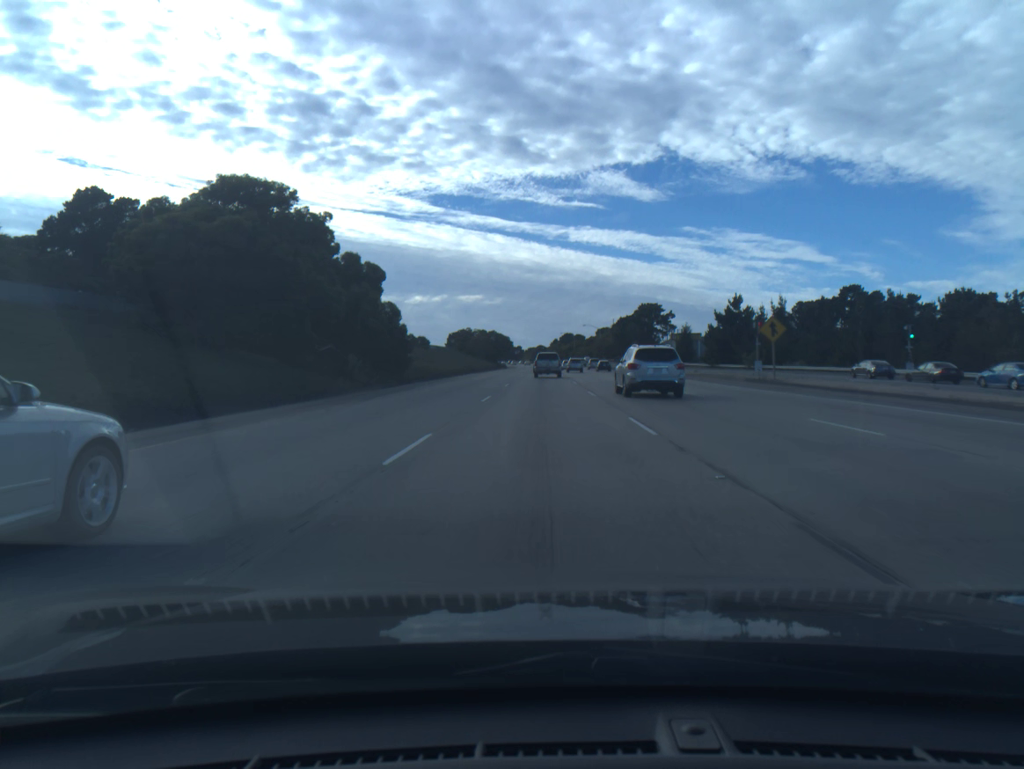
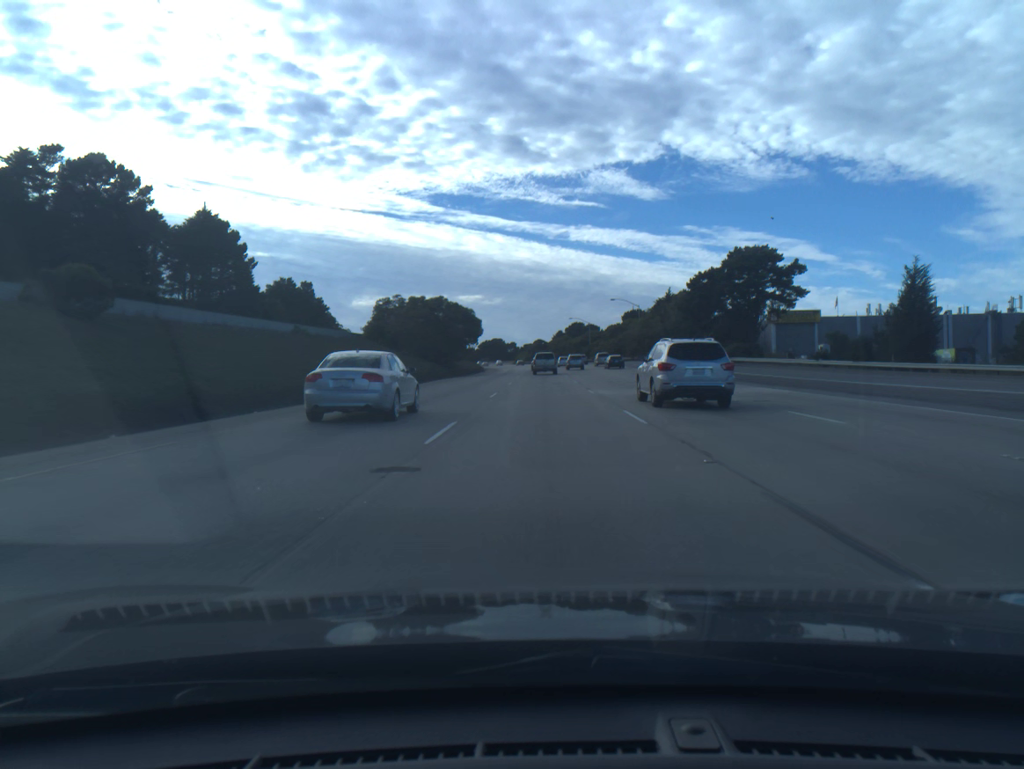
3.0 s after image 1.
(0.0, +85.4) m; 0°
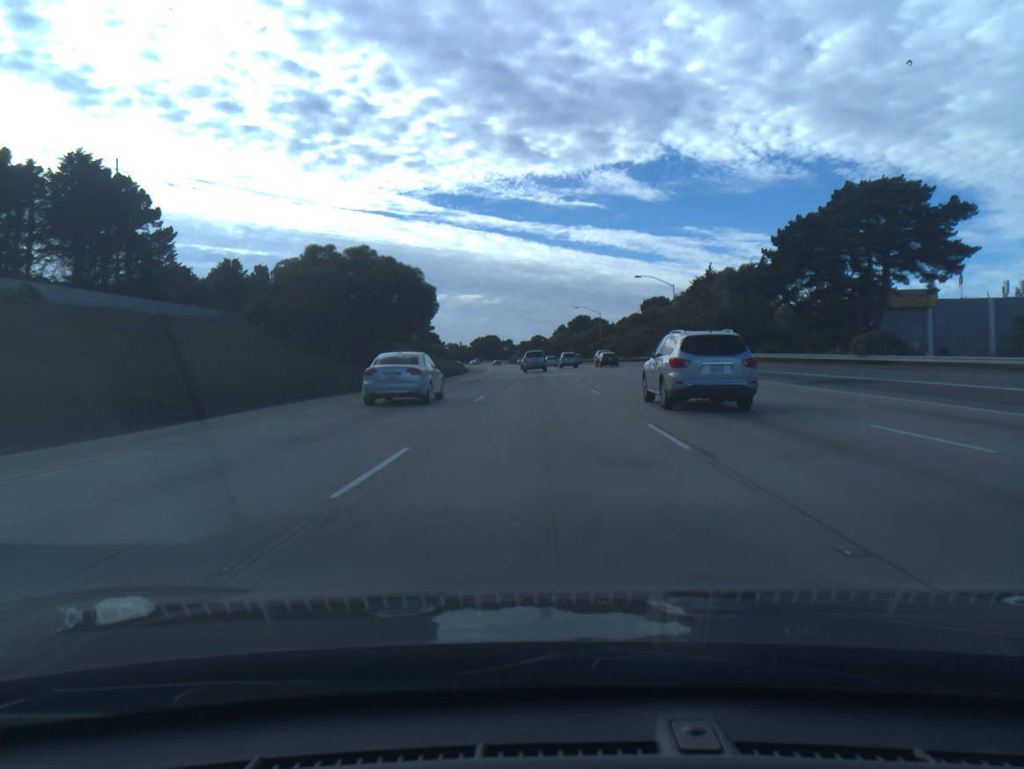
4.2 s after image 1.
(0.0, +34.0) m; 0°
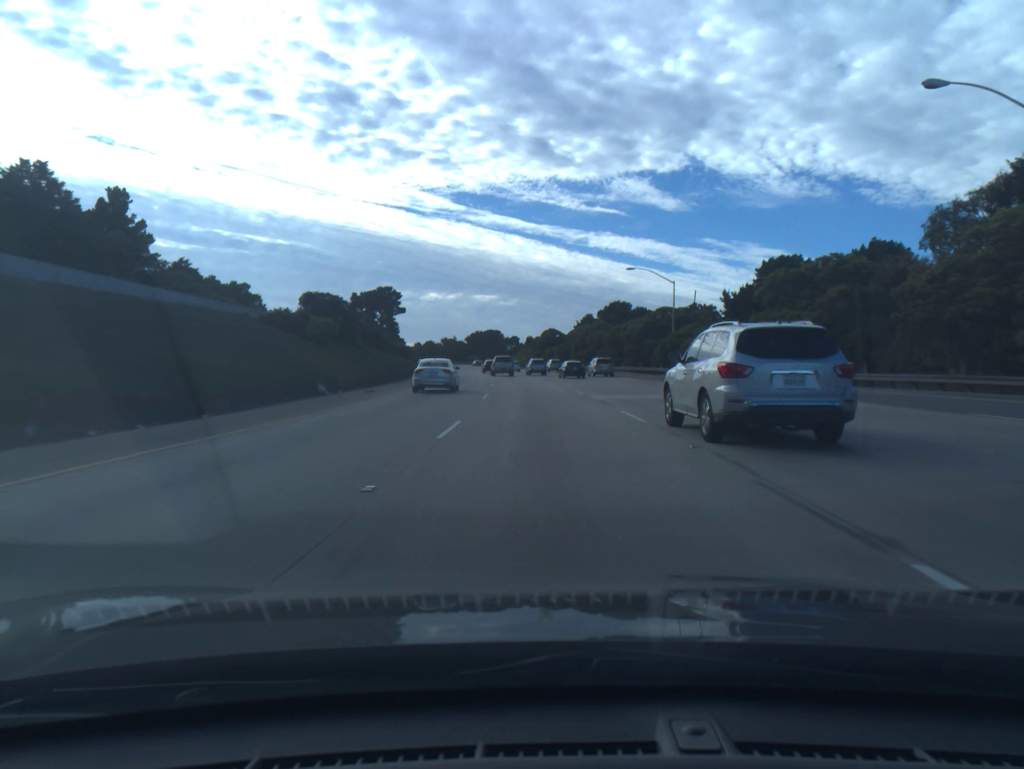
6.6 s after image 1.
(-0.5, +67.7) m; -1°
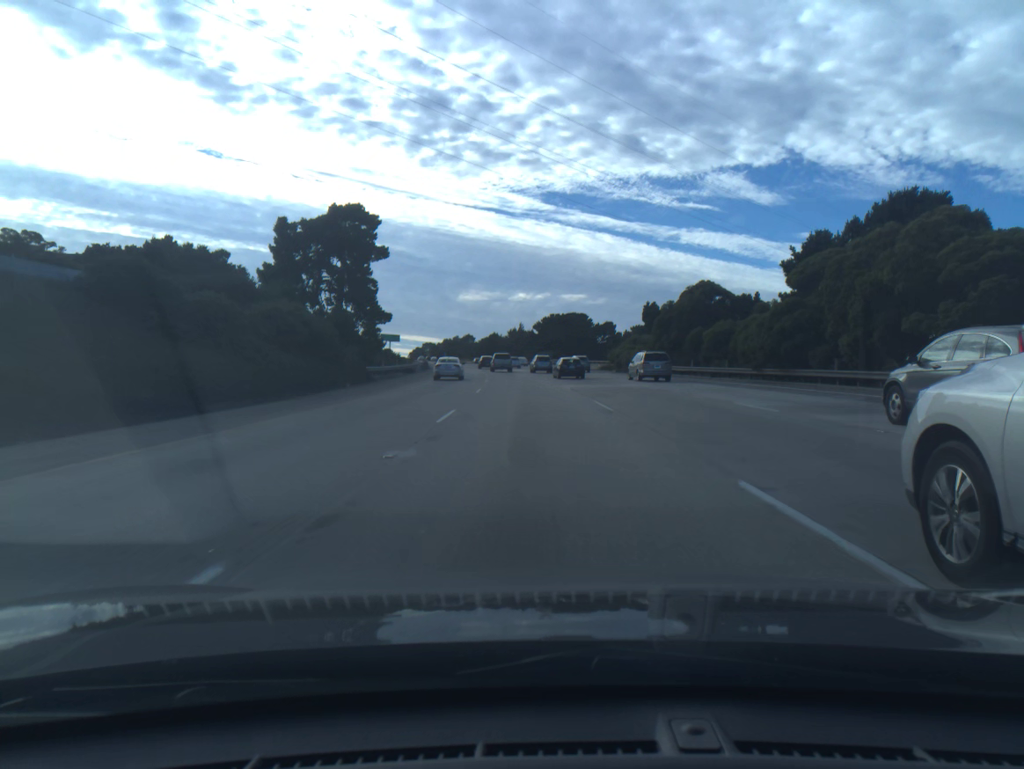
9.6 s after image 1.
(-4.0, +84.7) m; -6°
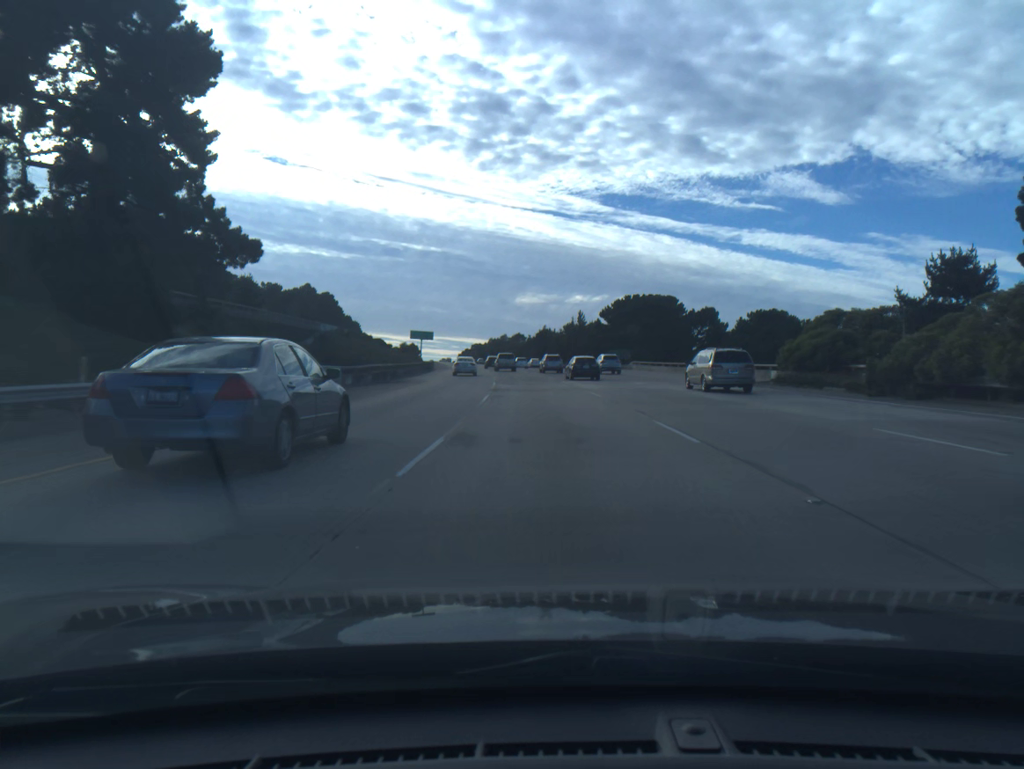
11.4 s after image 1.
(-2.0, +50.9) m; -4°
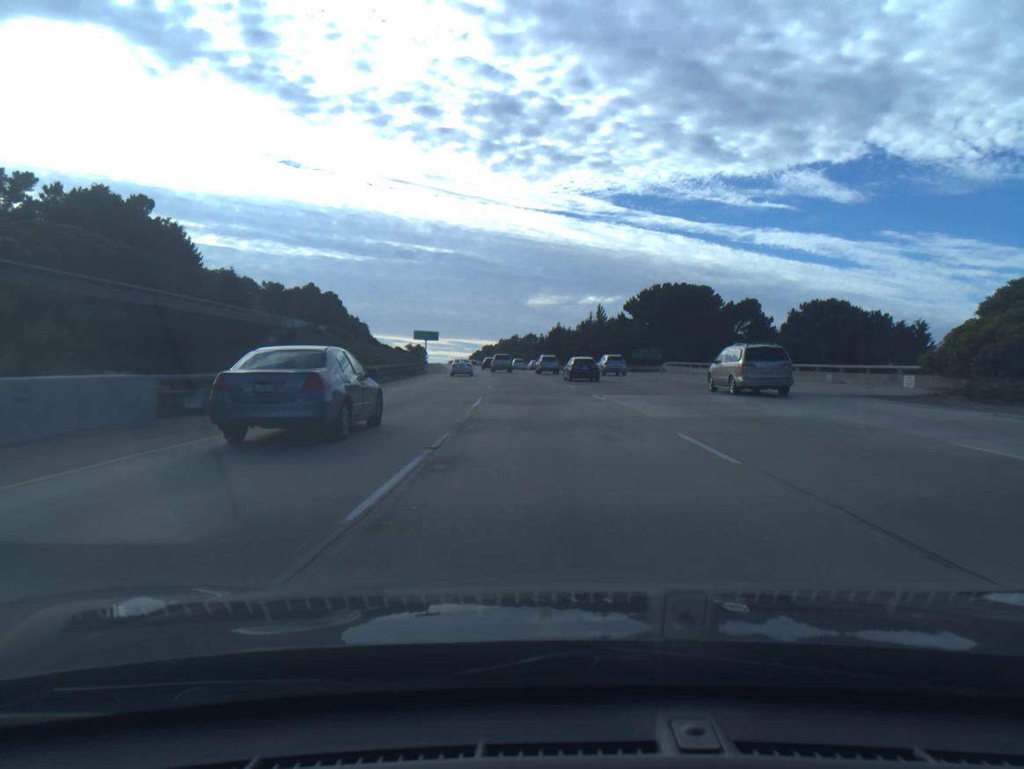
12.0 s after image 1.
(-0.1, +17.0) m; -1°
